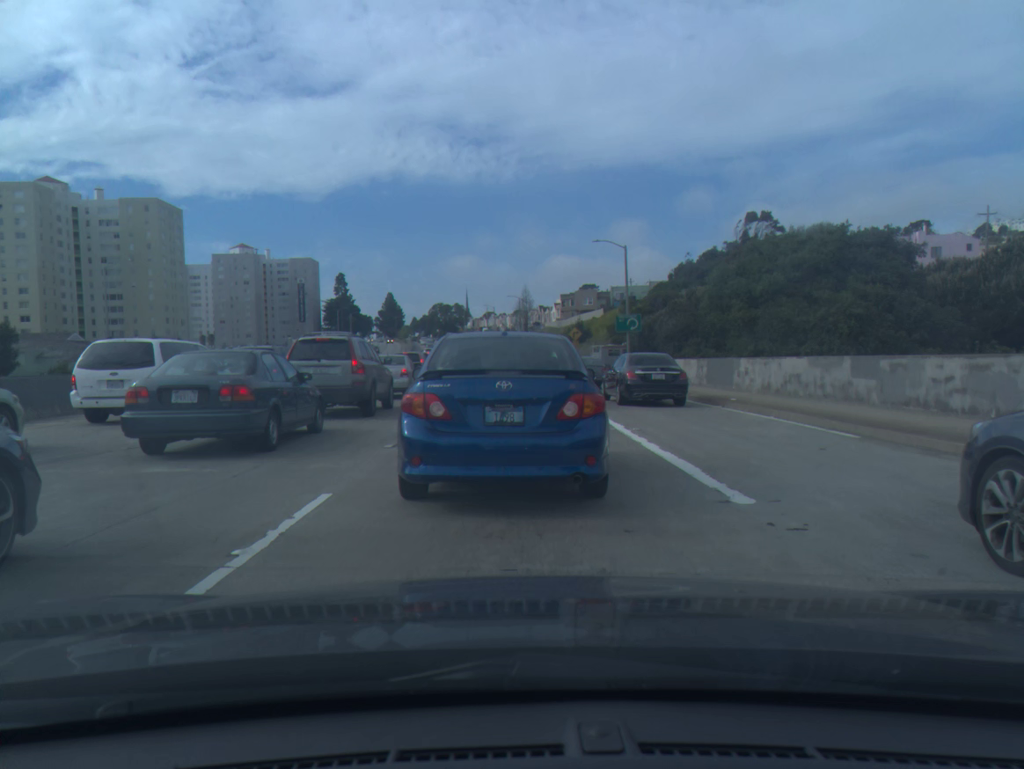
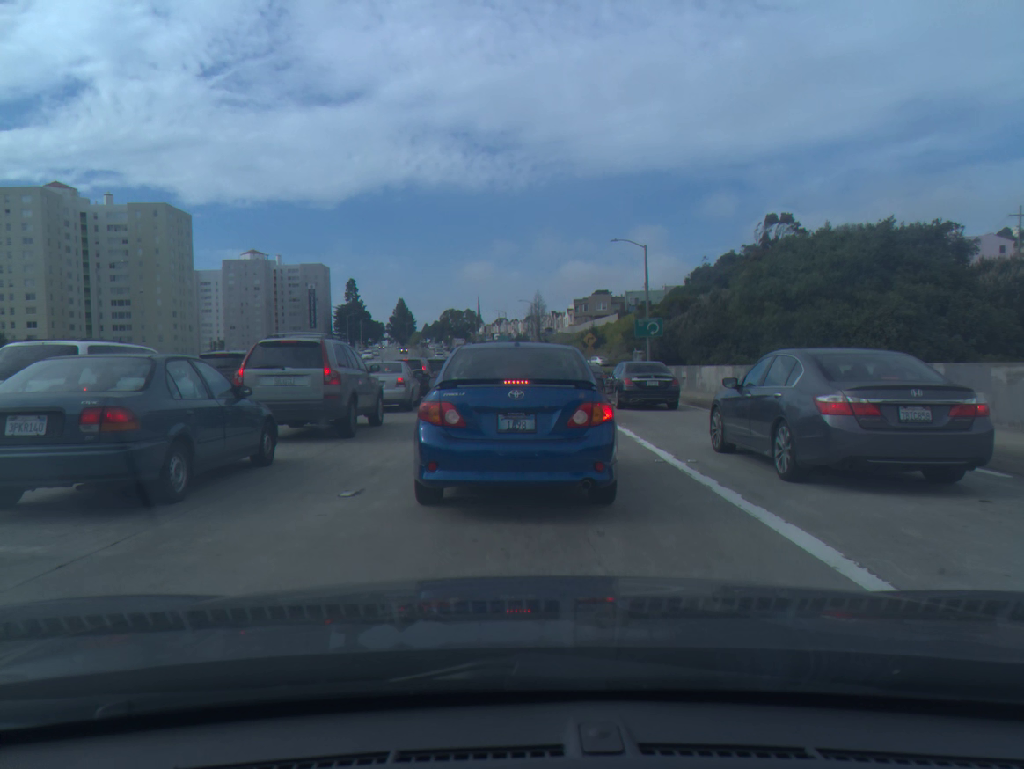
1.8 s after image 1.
(0.0, +3.3) m; +1°
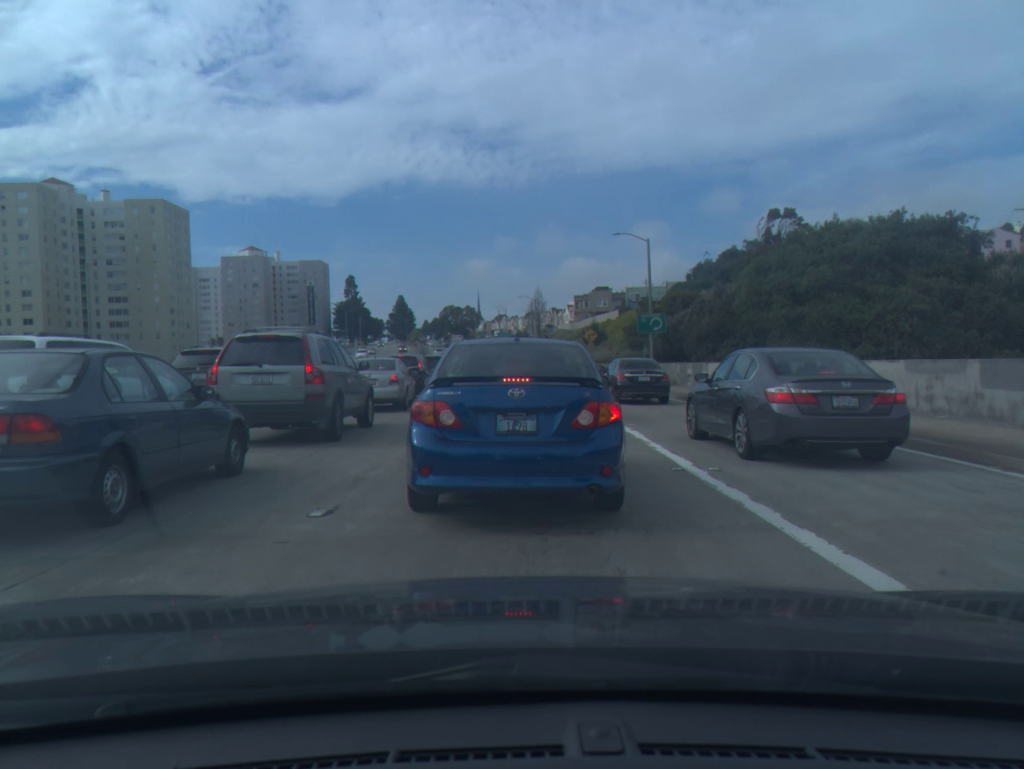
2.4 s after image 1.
(0.0, +1.1) m; -2°
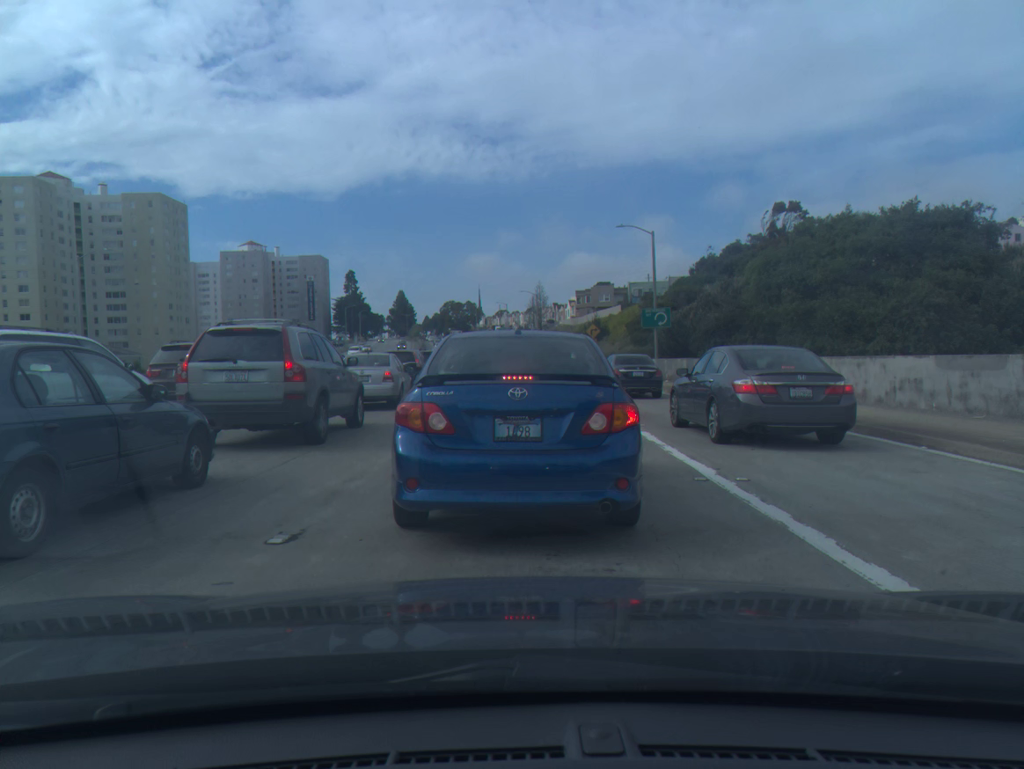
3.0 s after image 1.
(0.0, +1.1) m; +1°
